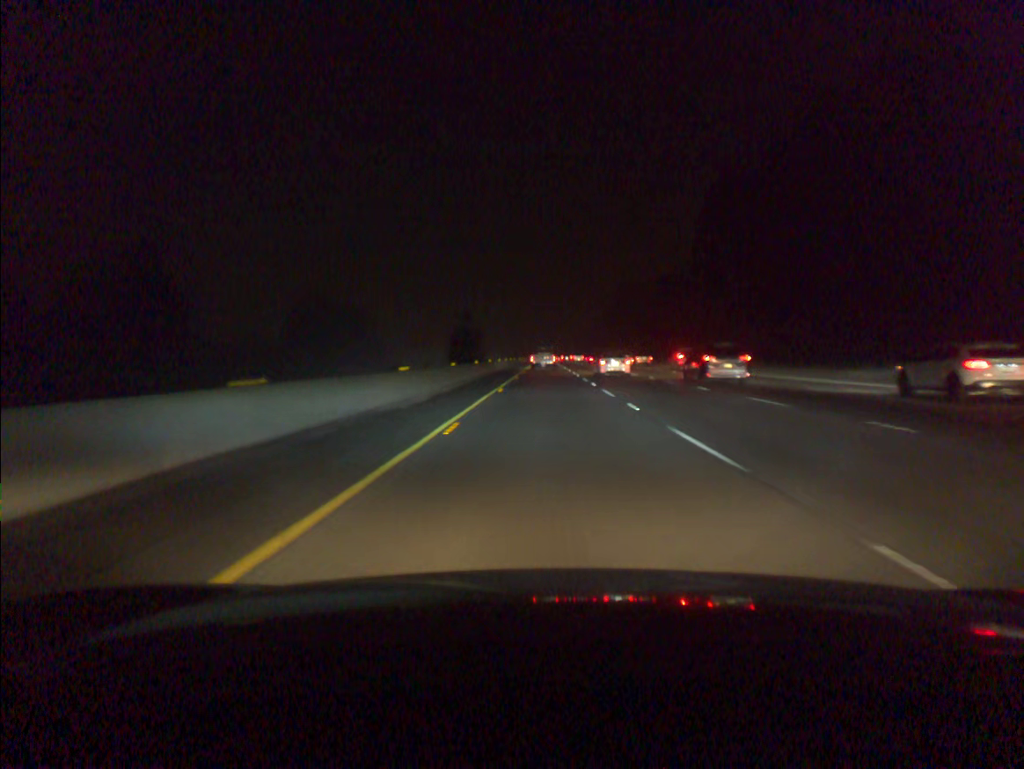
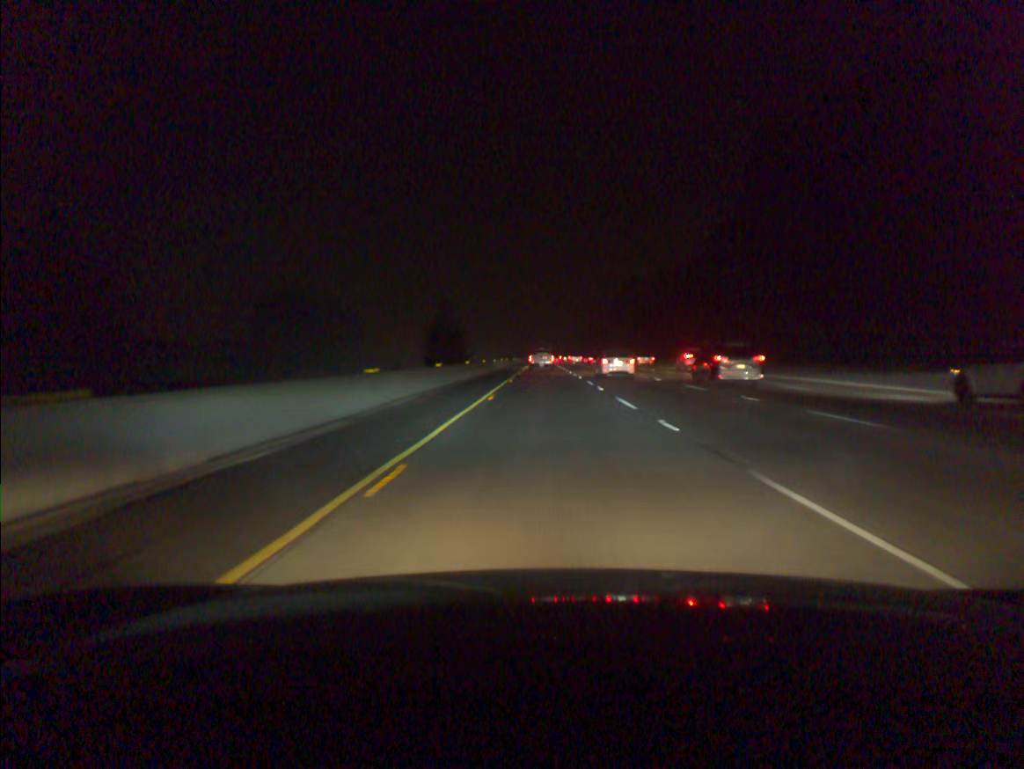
(0.0, +19.9) m; 0°
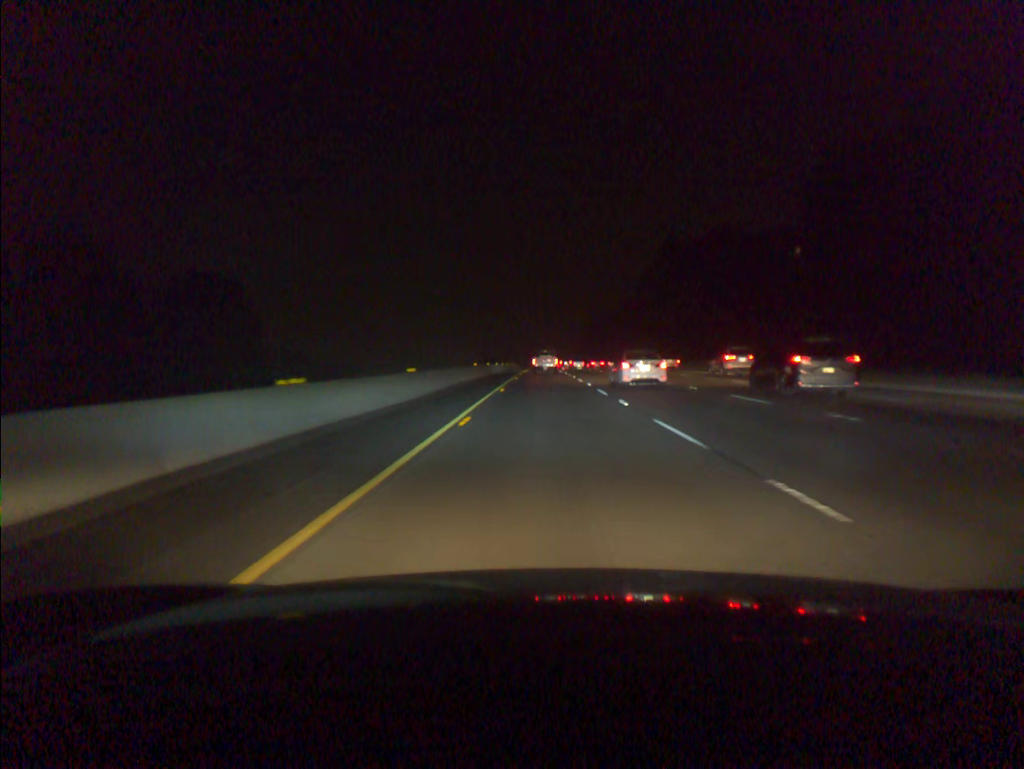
(0.0, +80.6) m; 0°
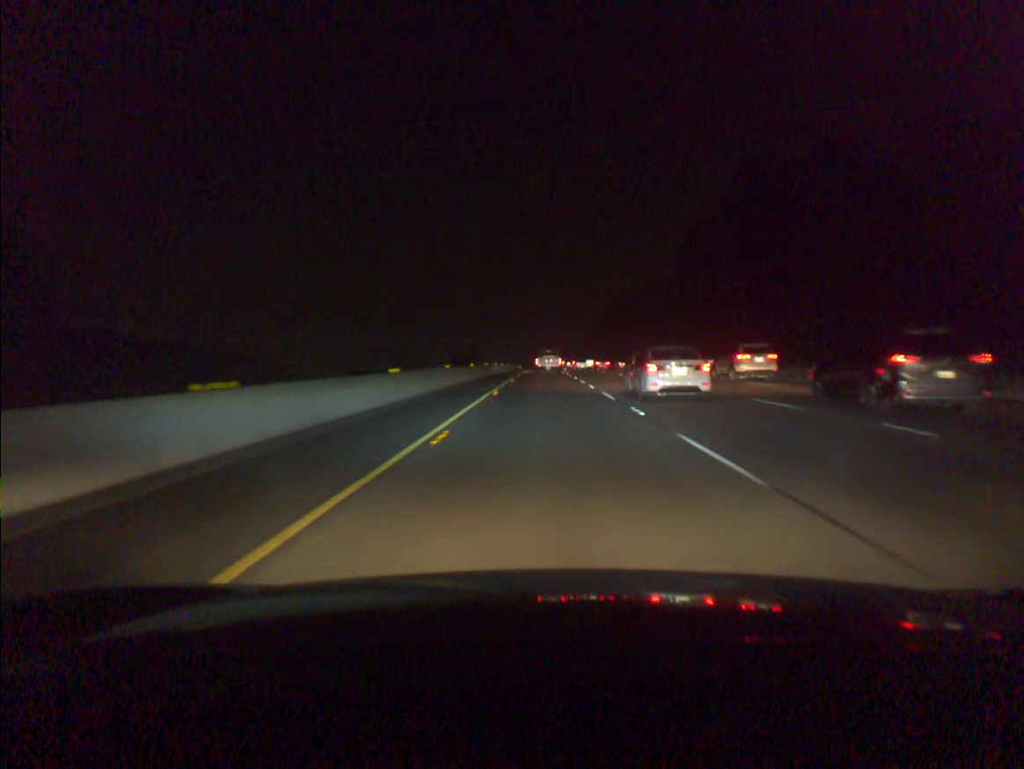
(0.0, +61.4) m; 0°
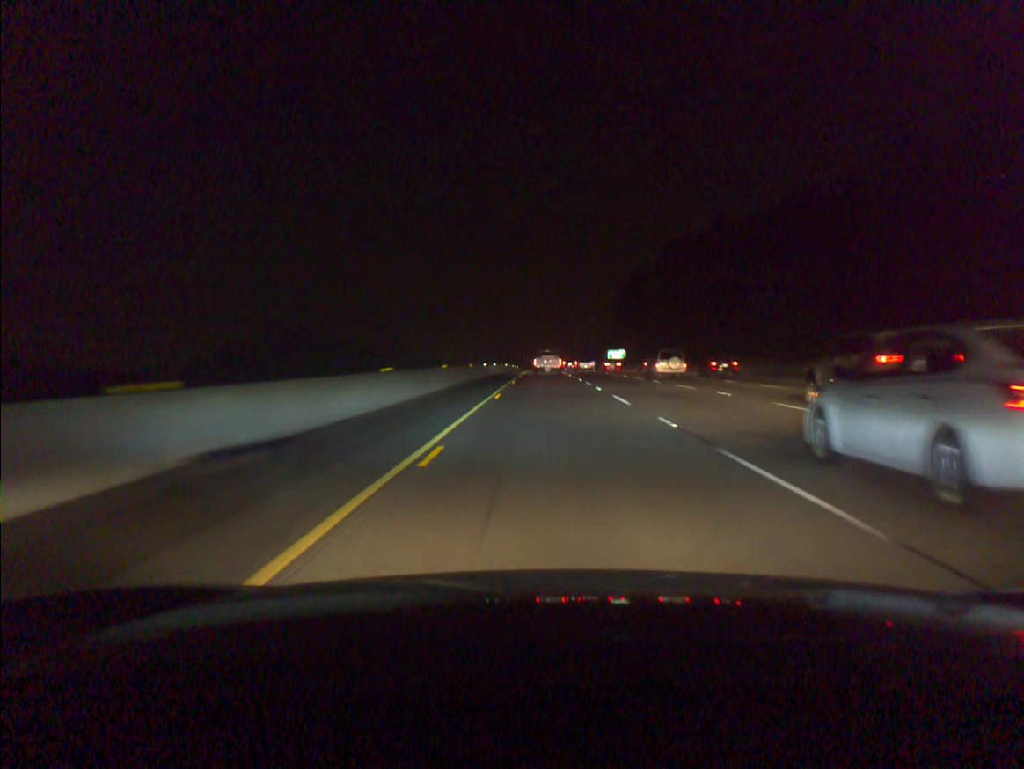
(-0.2, +104.2) m; 0°
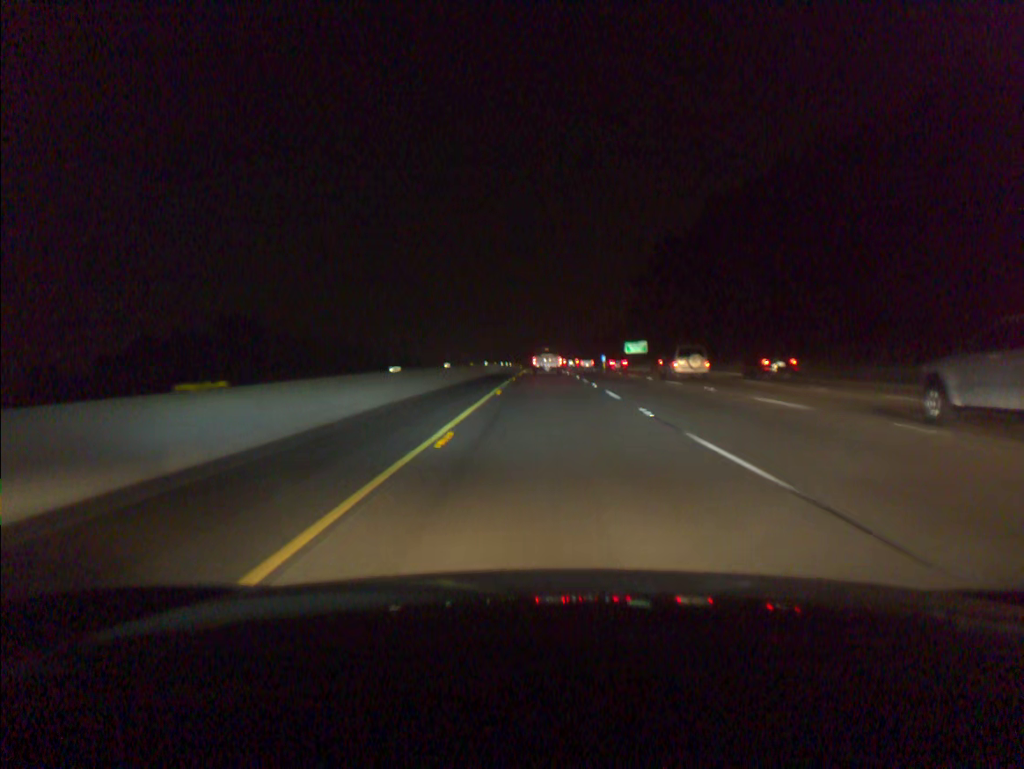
(0.0, +42.0) m; 0°
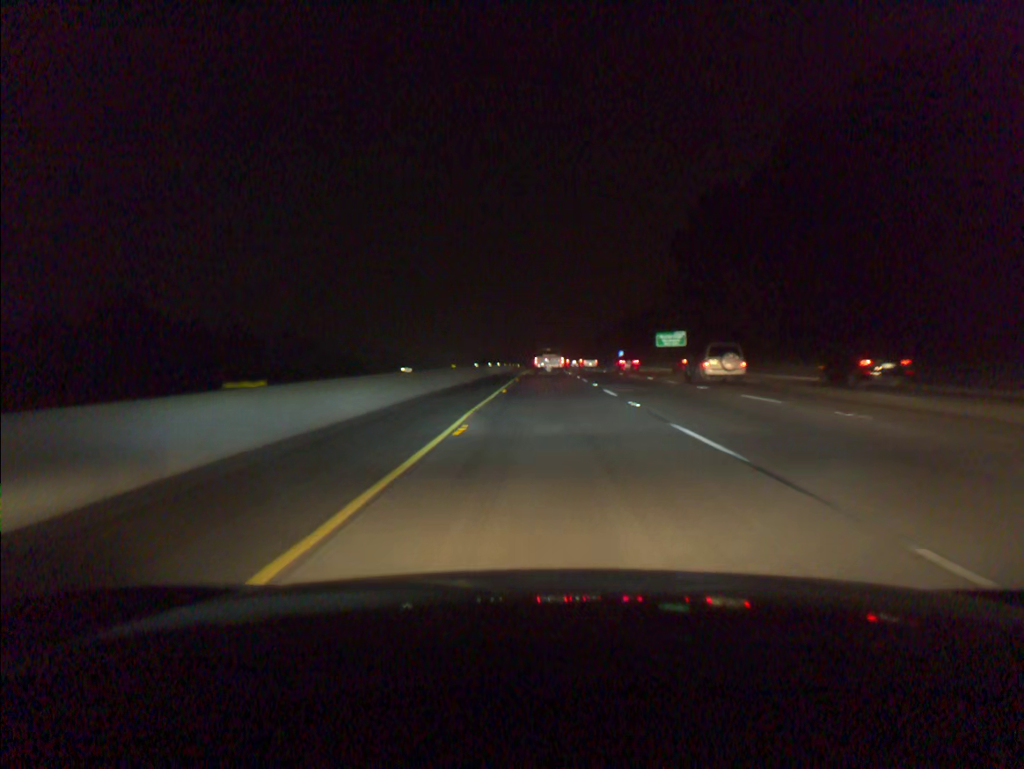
(0.0, +42.1) m; 0°
